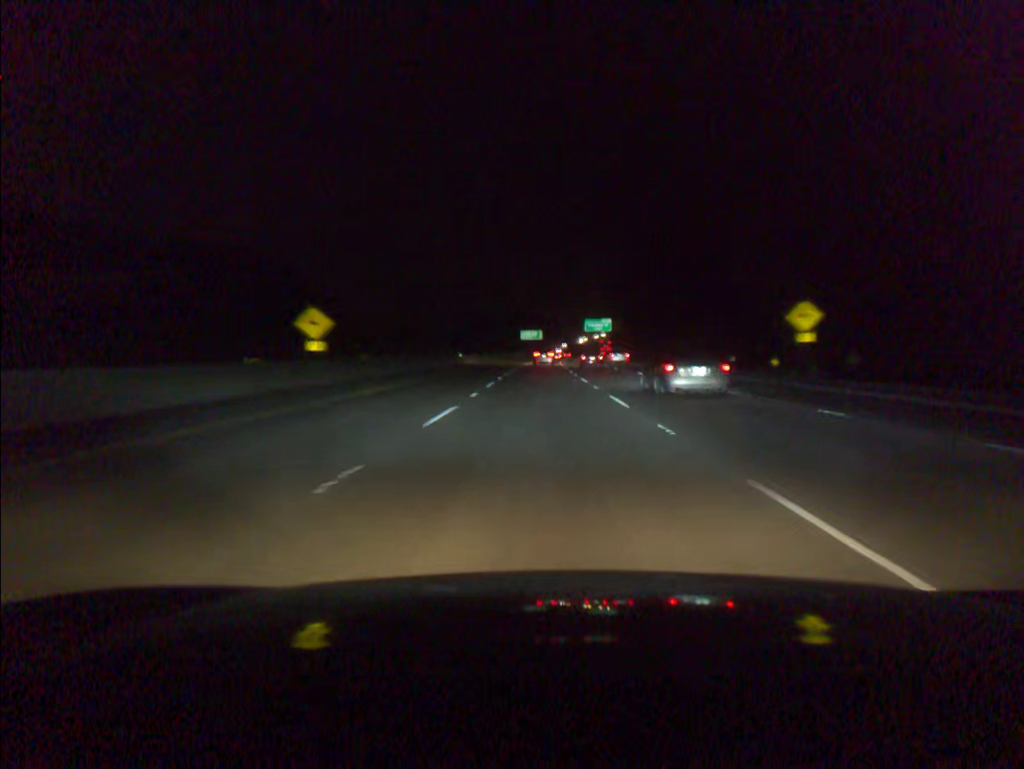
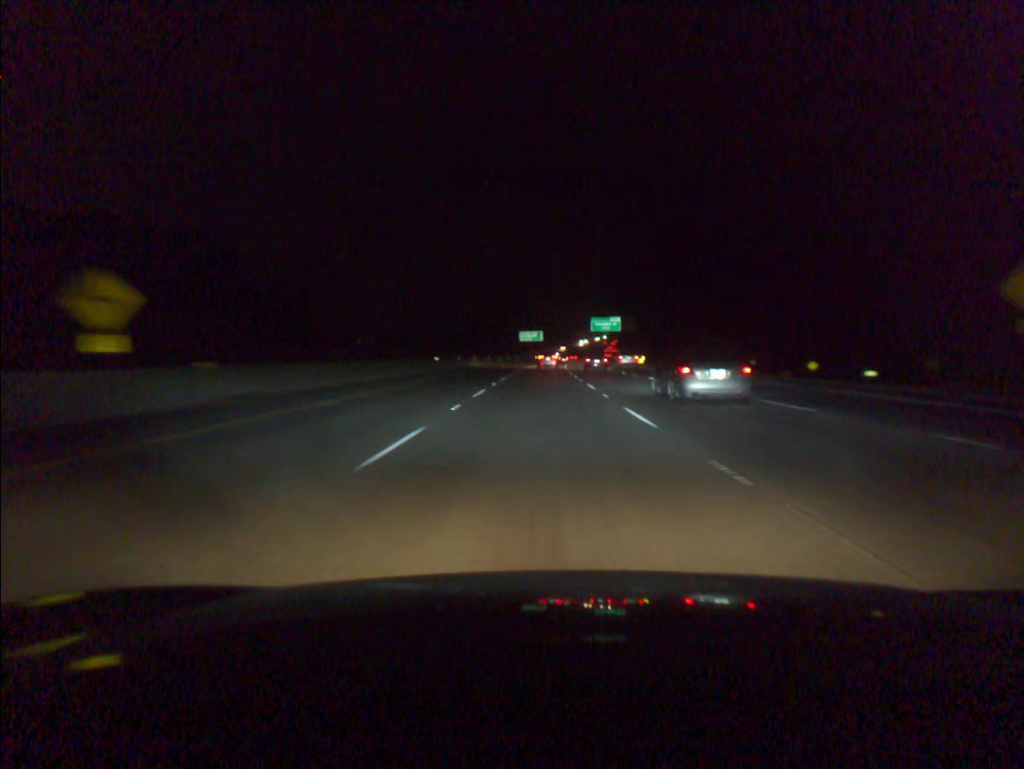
(0.0, +19.0) m; 0°
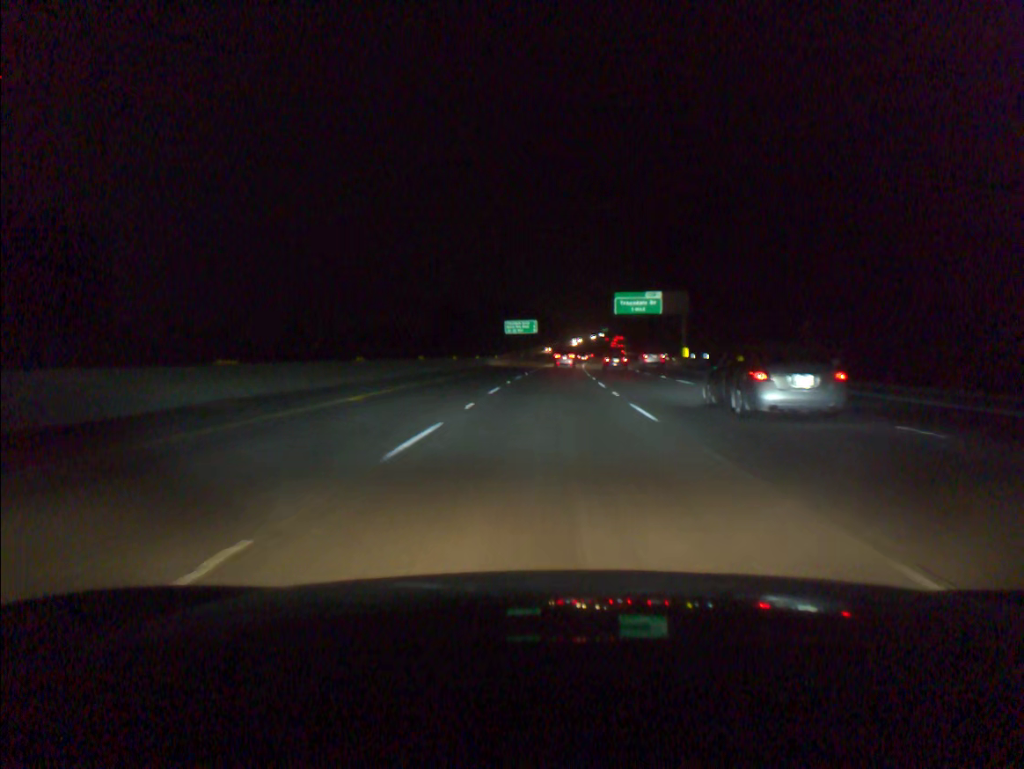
(0.0, +57.1) m; 0°
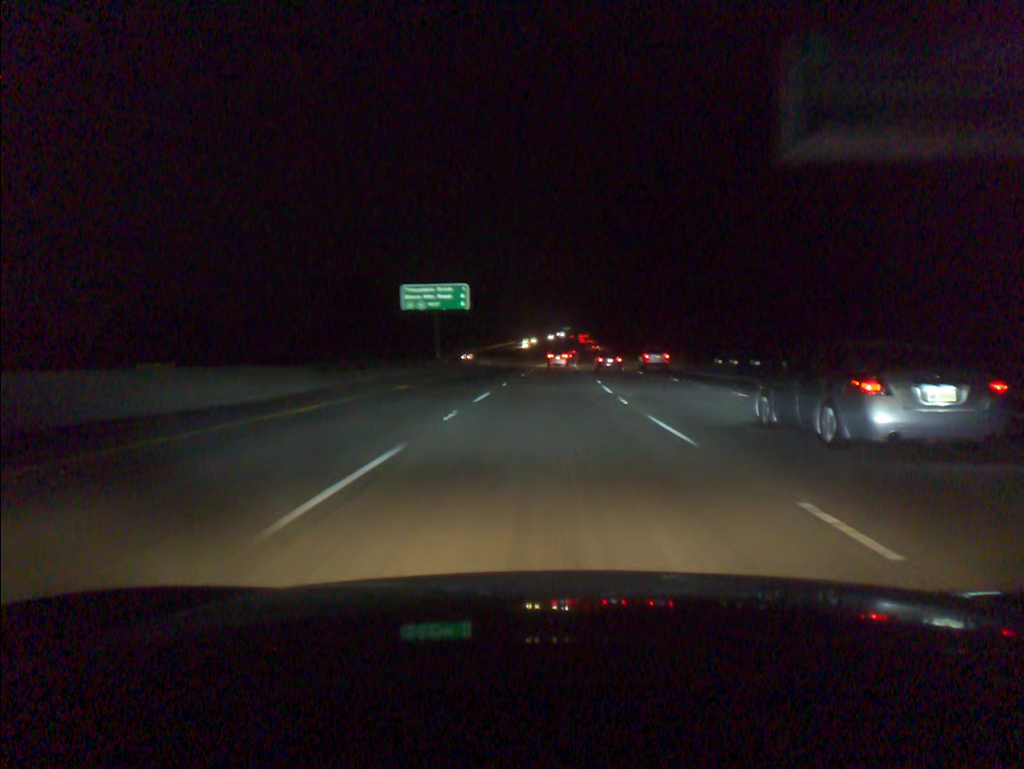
(+2.0, +76.4) m; +3°
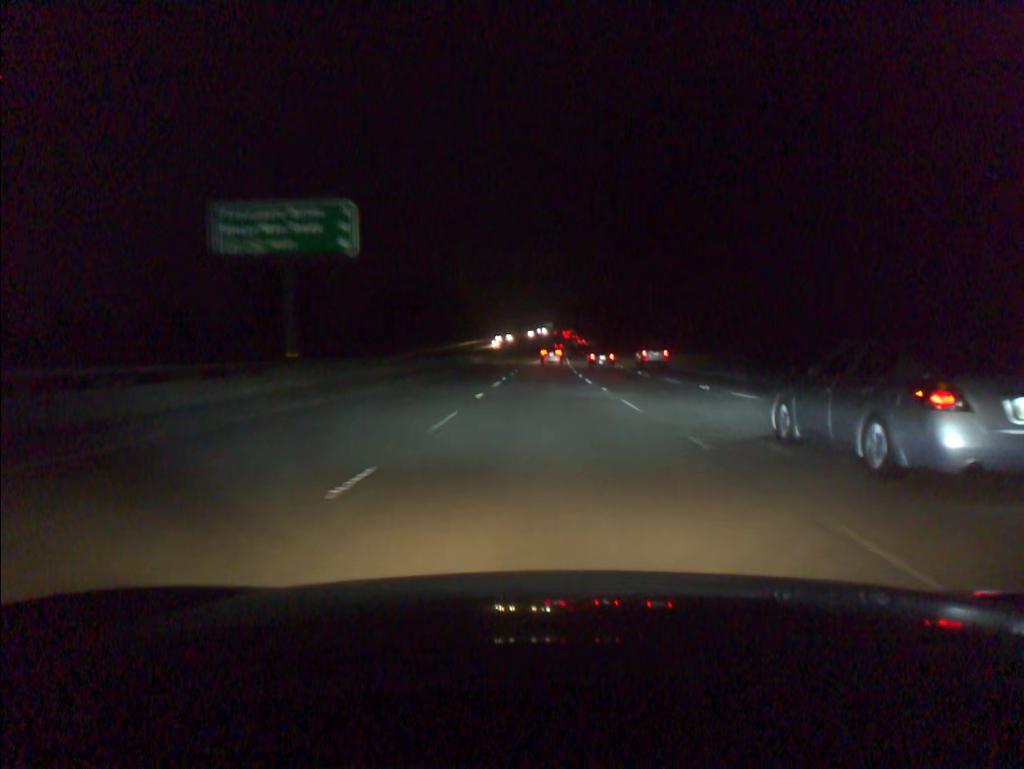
(+0.4, +38.3) m; +1°
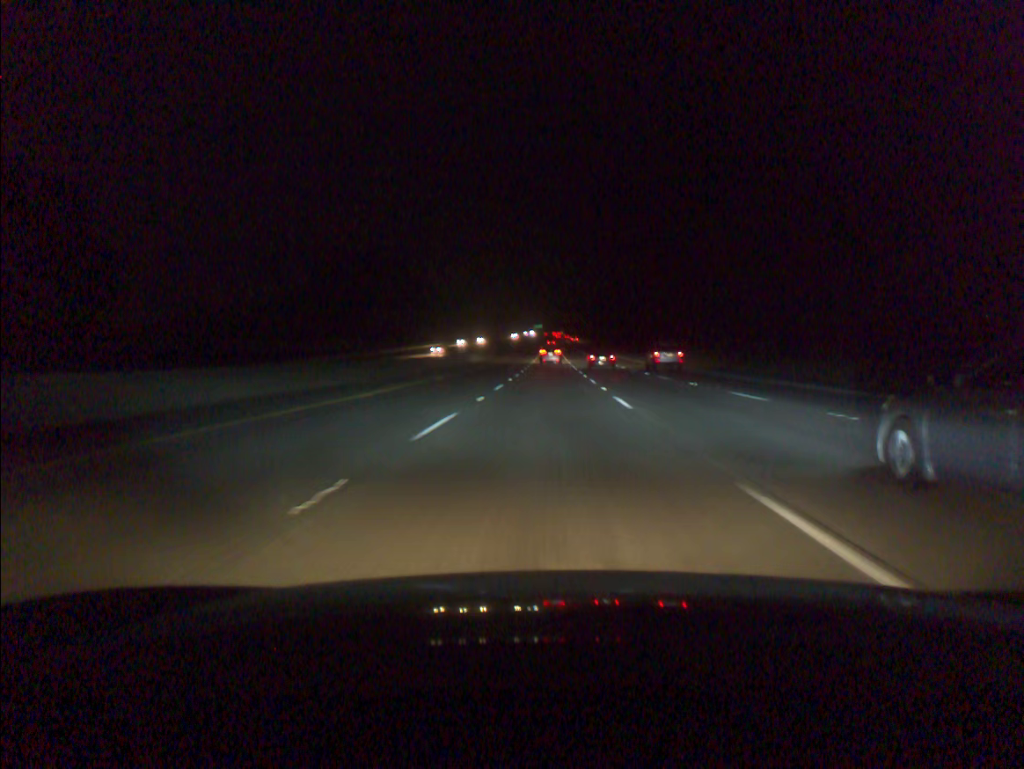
(+0.4, +57.4) m; +1°
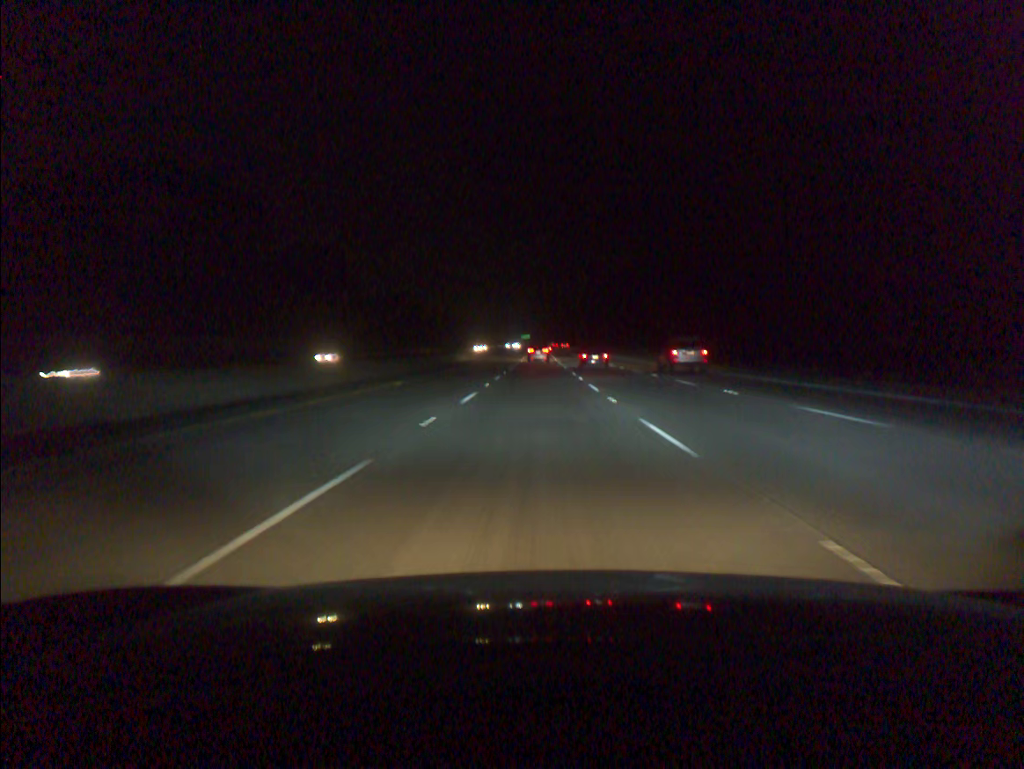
(+1.3, +94.9) m; +1°
